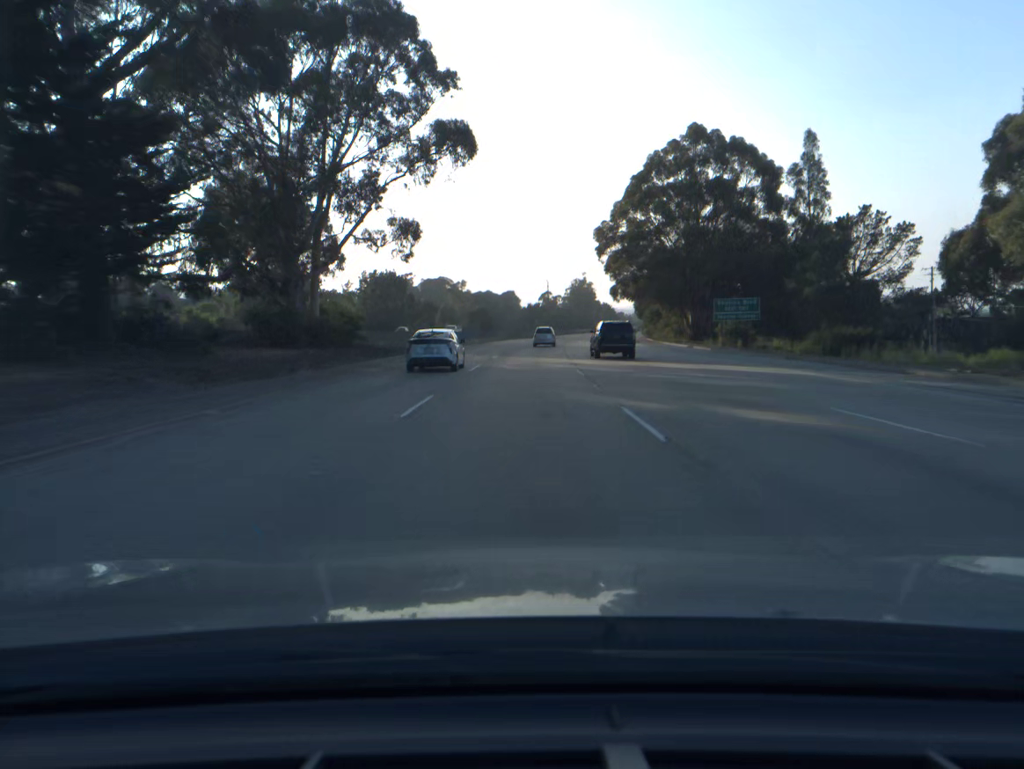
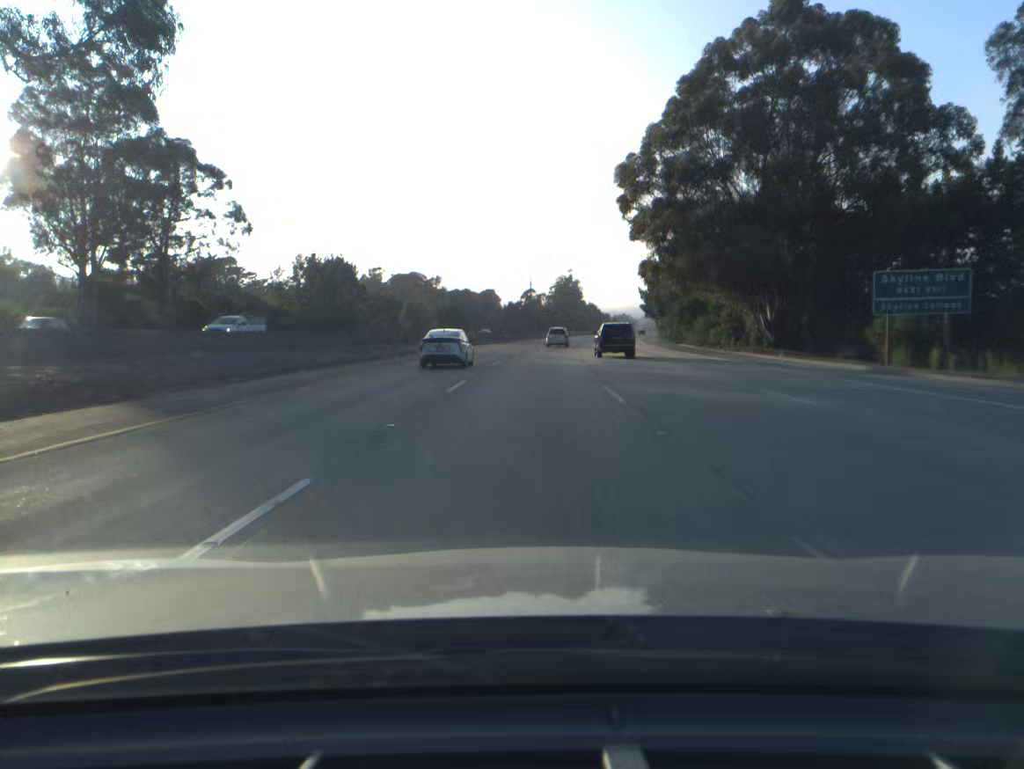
(+0.3, +38.7) m; +1°
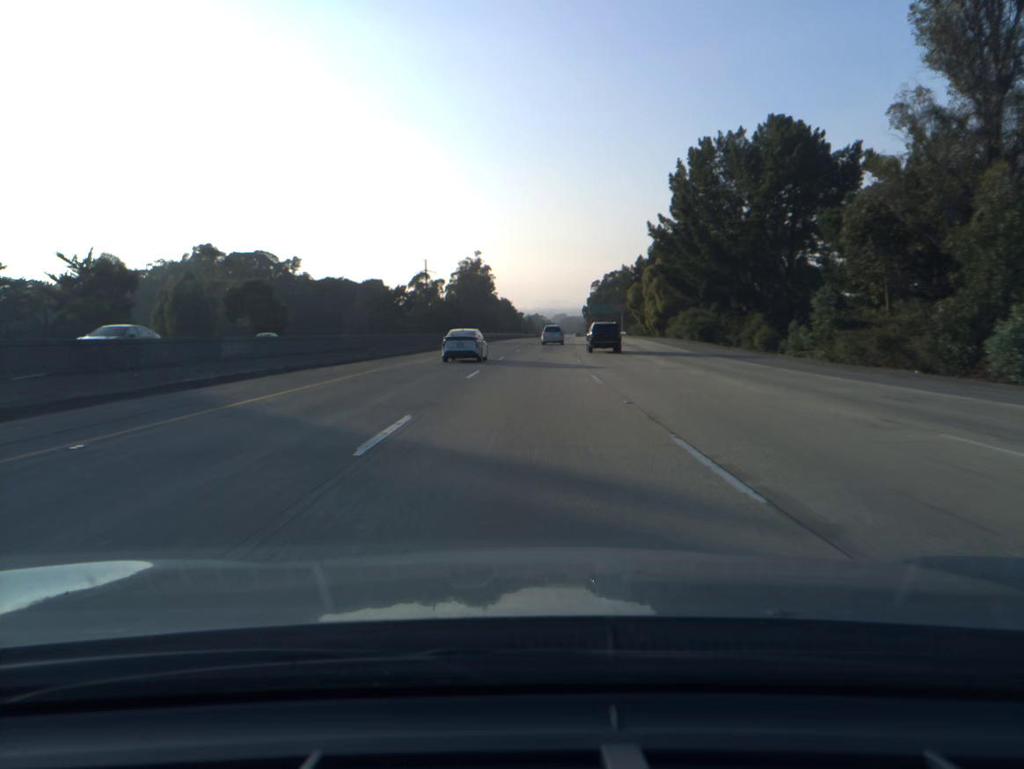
(+5.7, +96.4) m; +7°
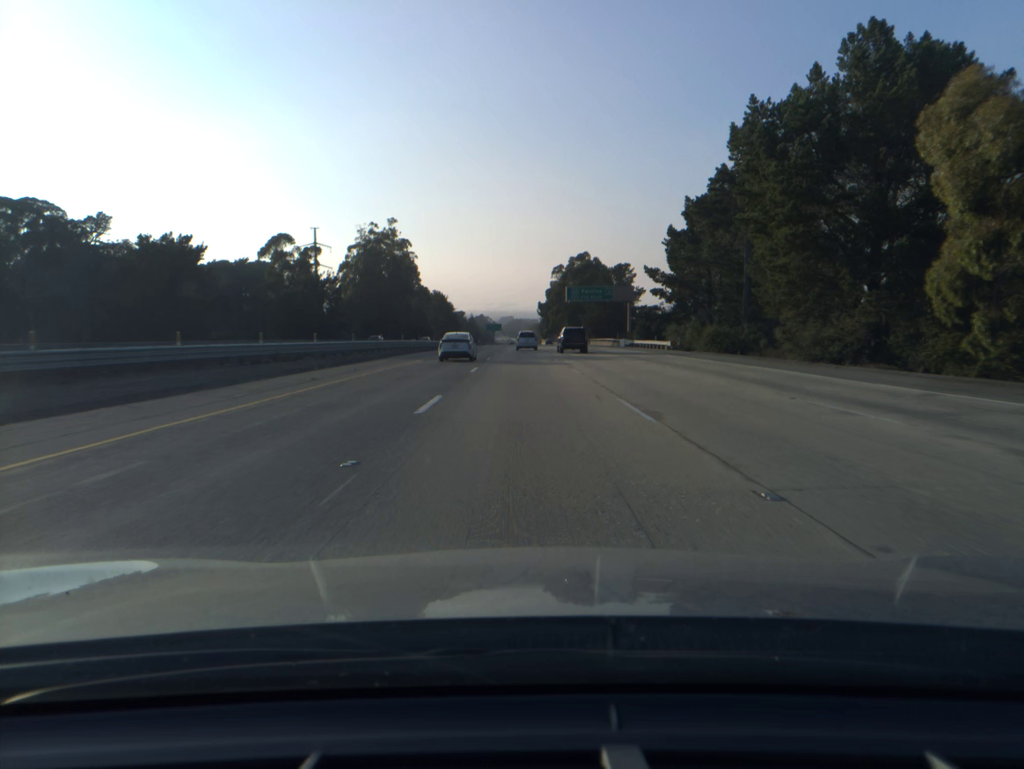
(+4.0, +97.5) m; +4°
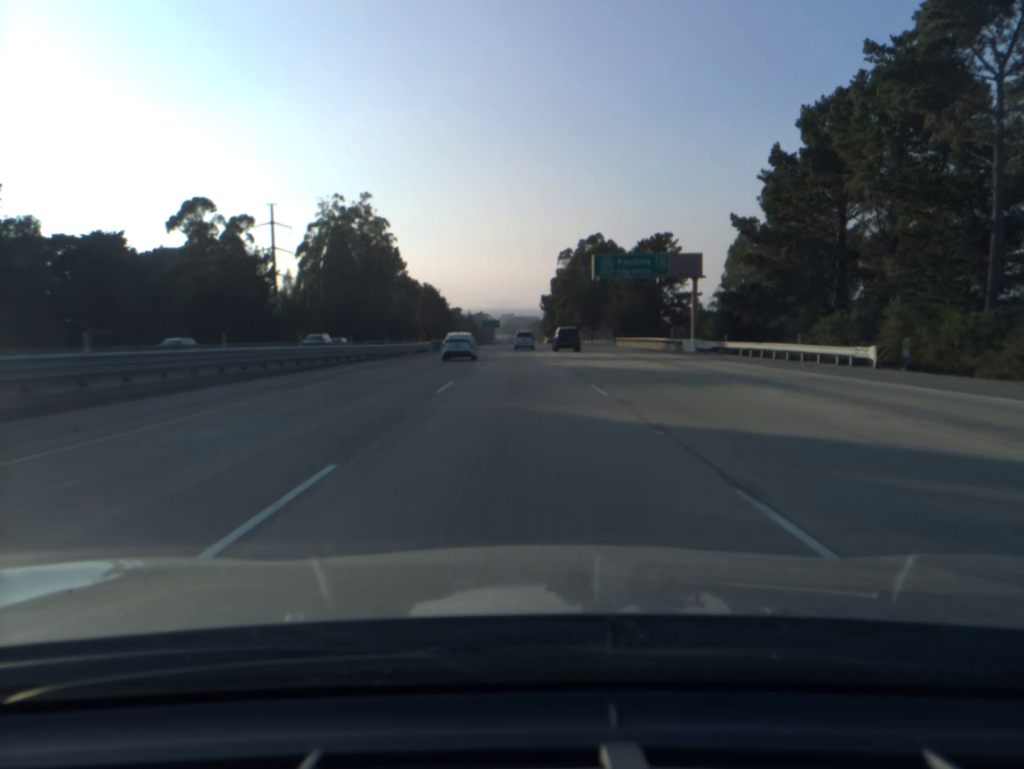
(0.0, +39.2) m; 0°
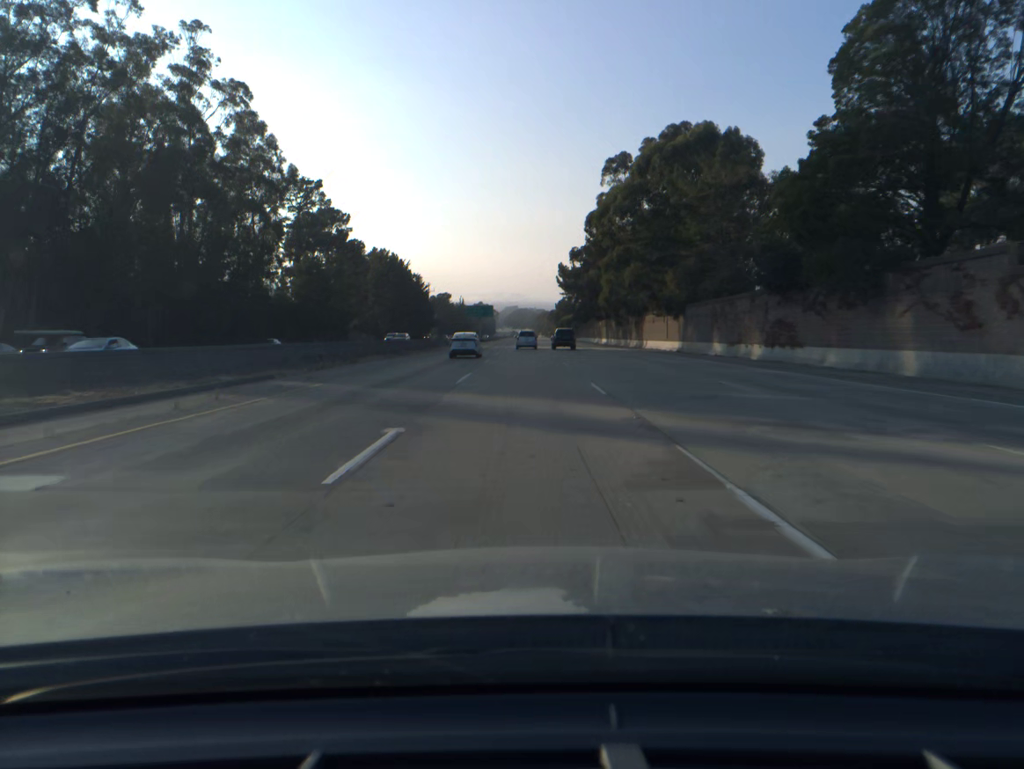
(-0.4, +98.8) m; 0°
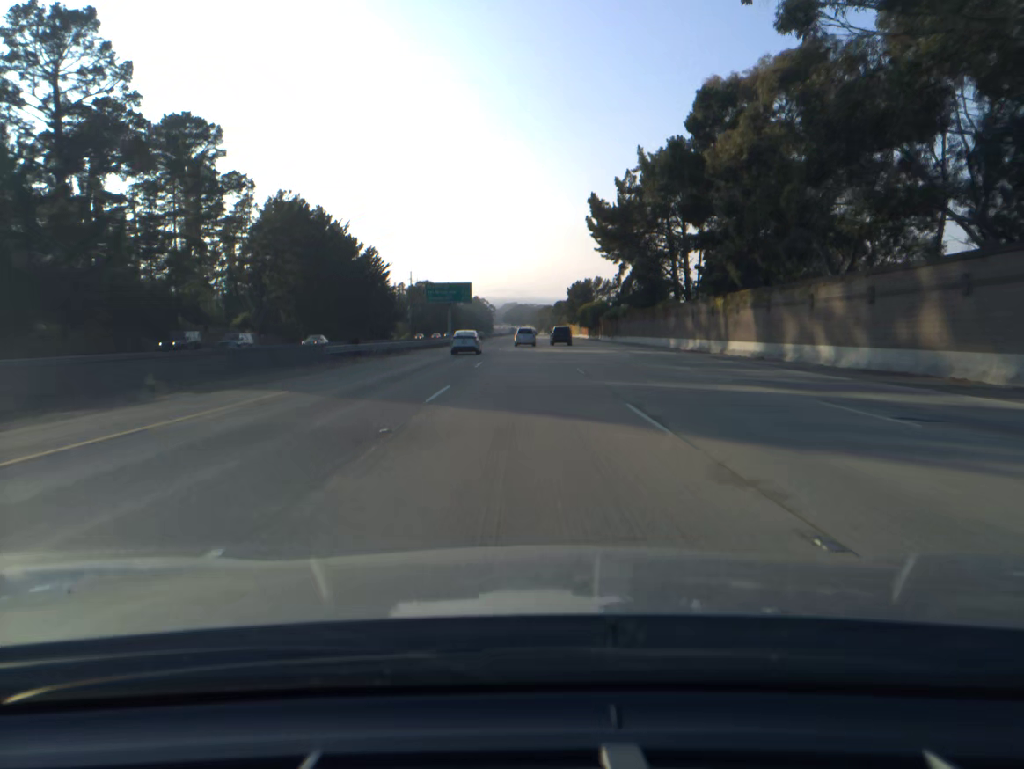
(+0.1, +79.9) m; 0°
